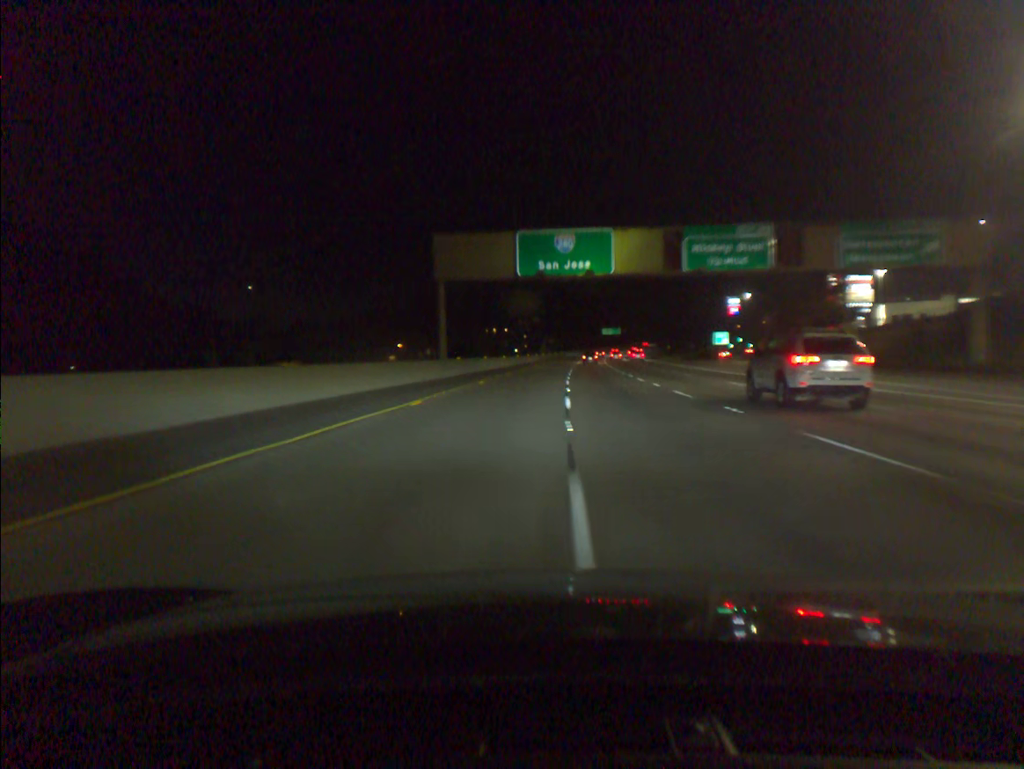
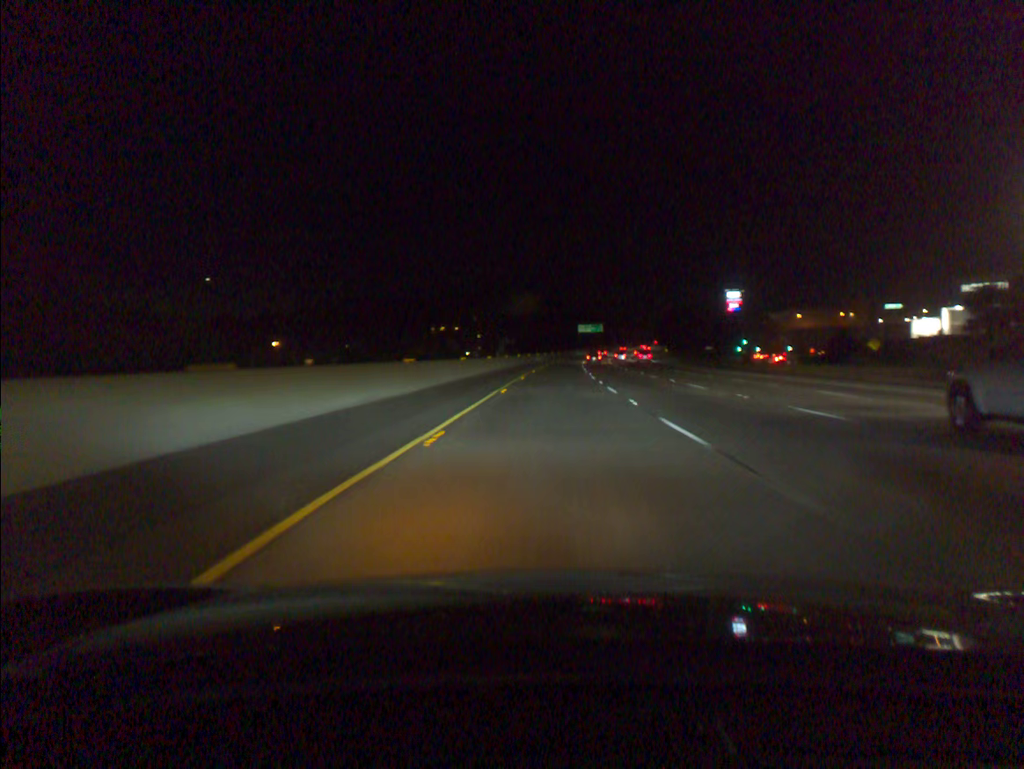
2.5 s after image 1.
(+1.4, +81.1) m; +3°
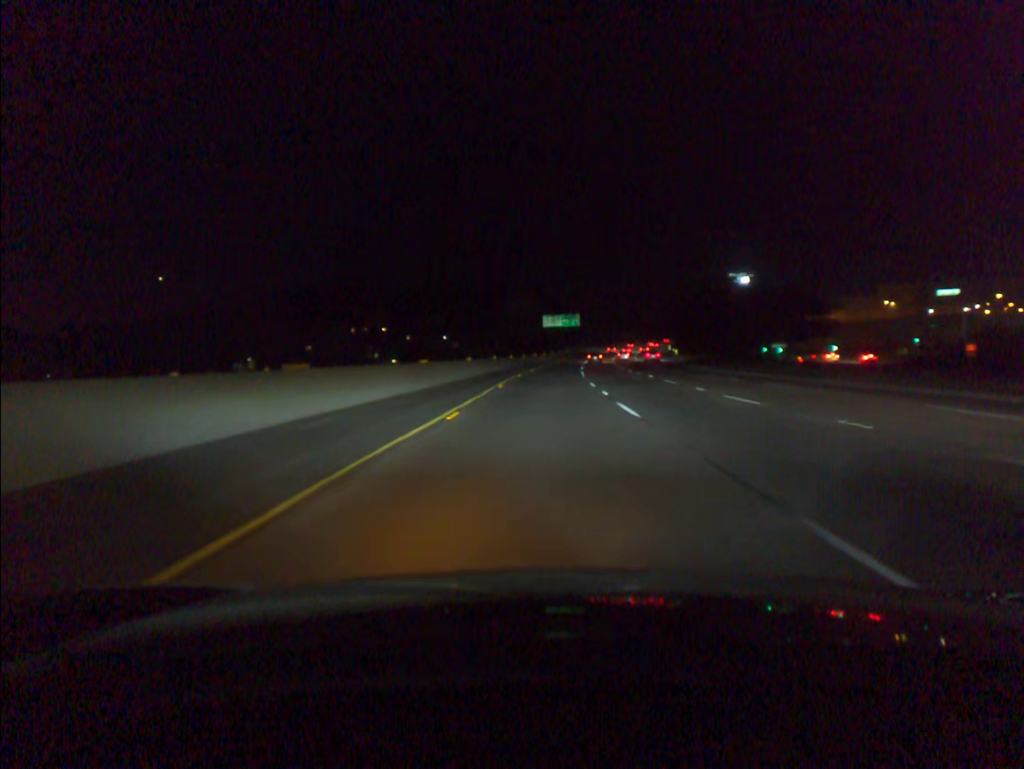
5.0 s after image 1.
(+2.6, +82.9) m; +3°
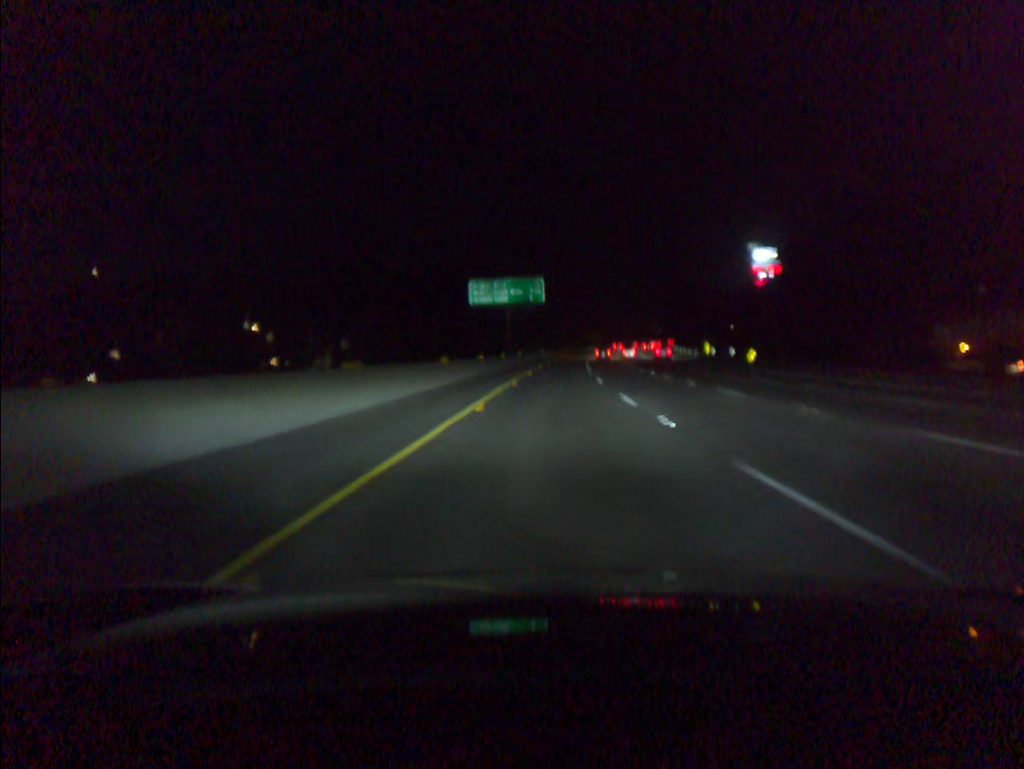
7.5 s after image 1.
(+2.4, +84.9) m; +4°
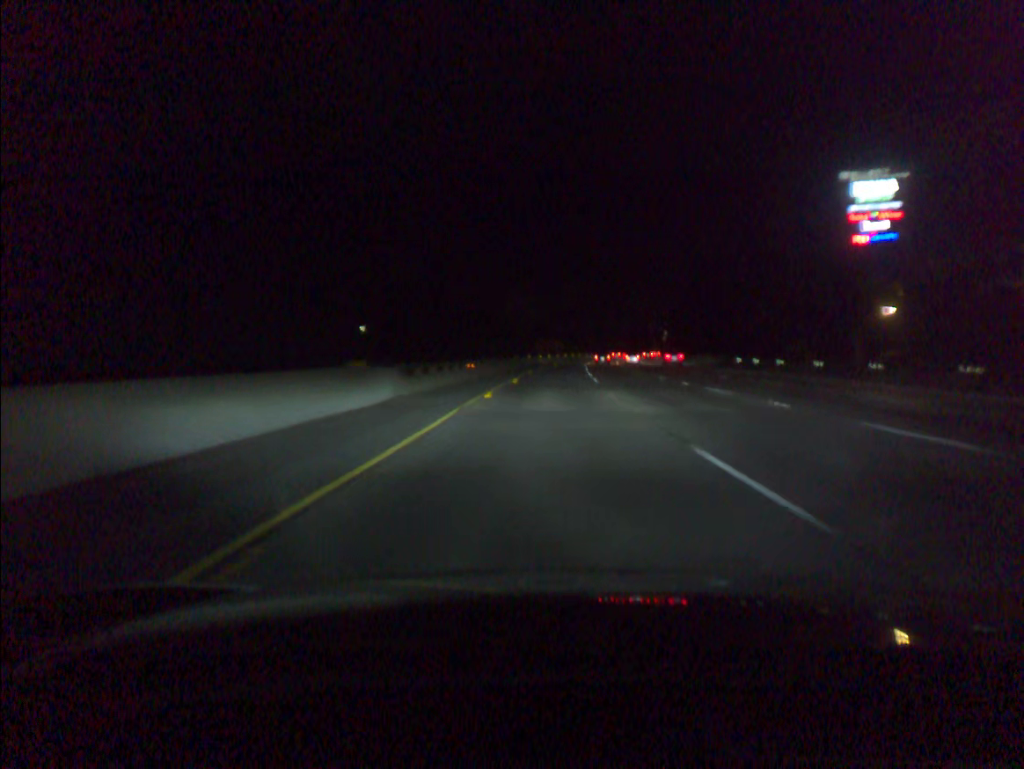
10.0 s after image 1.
(+3.3, +86.6) m; +4°
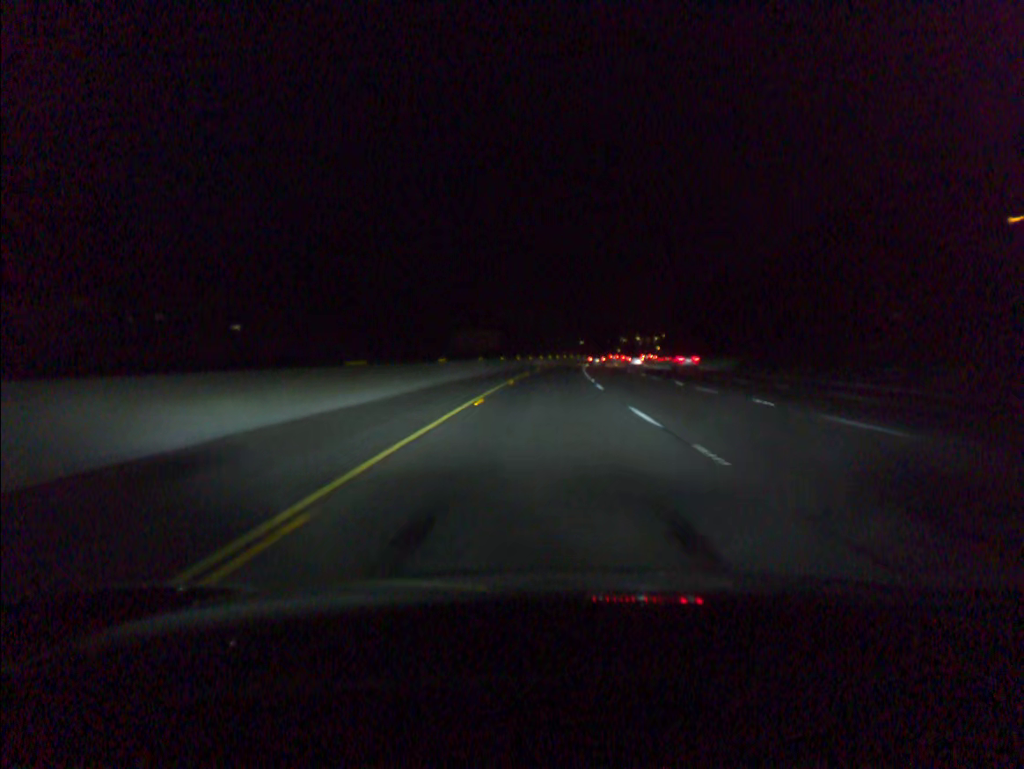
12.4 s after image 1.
(+3.1, +86.3) m; +4°
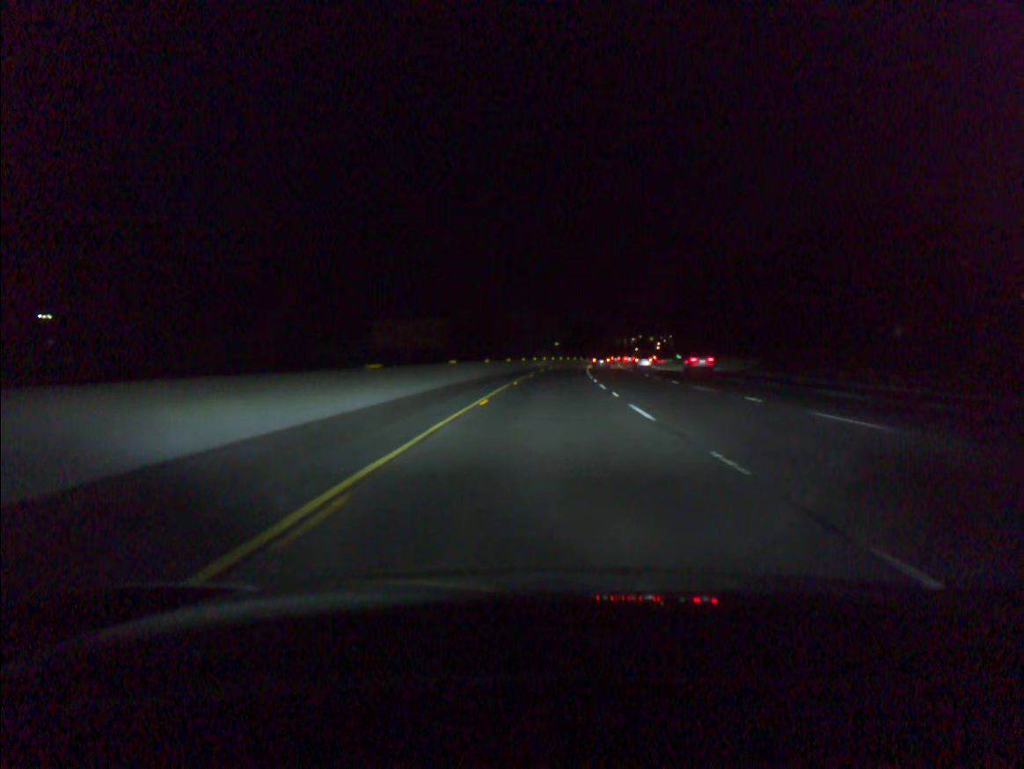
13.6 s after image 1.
(+0.7, +42.7) m; +2°
